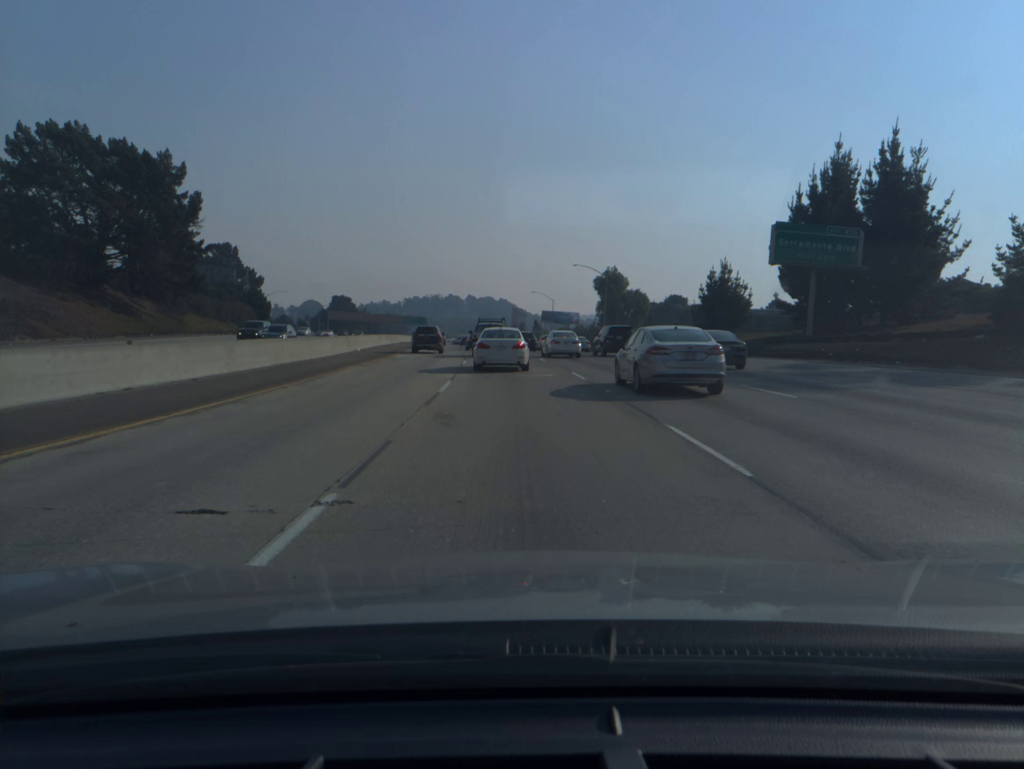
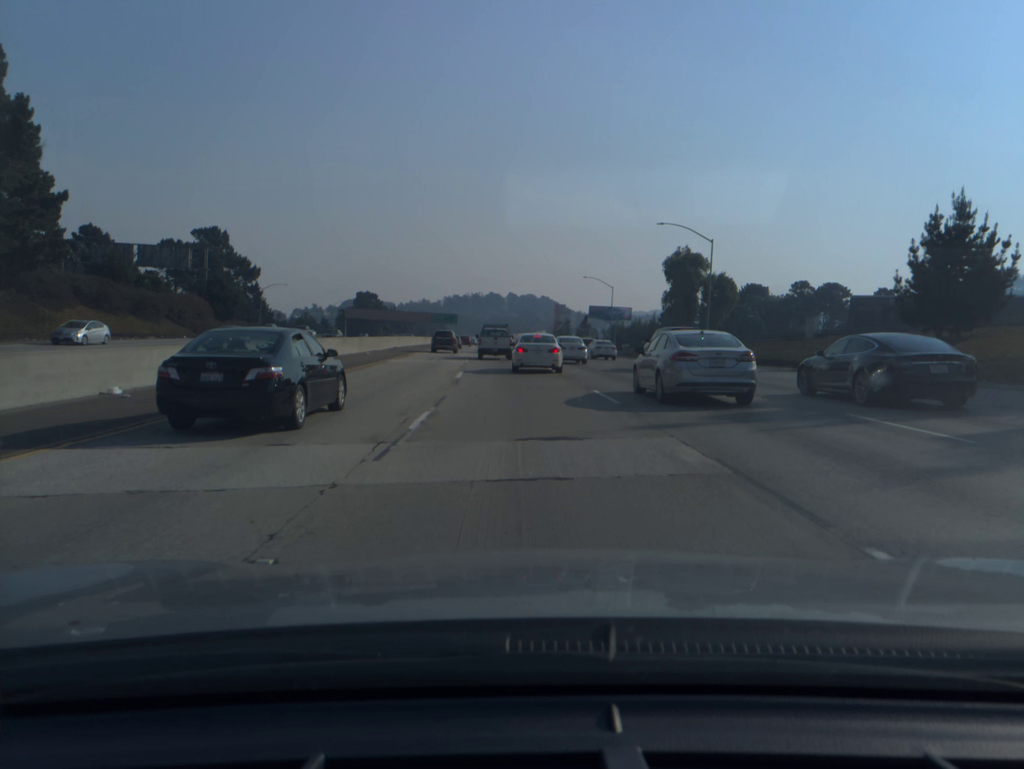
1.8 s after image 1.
(-1.0, +35.6) m; -3°
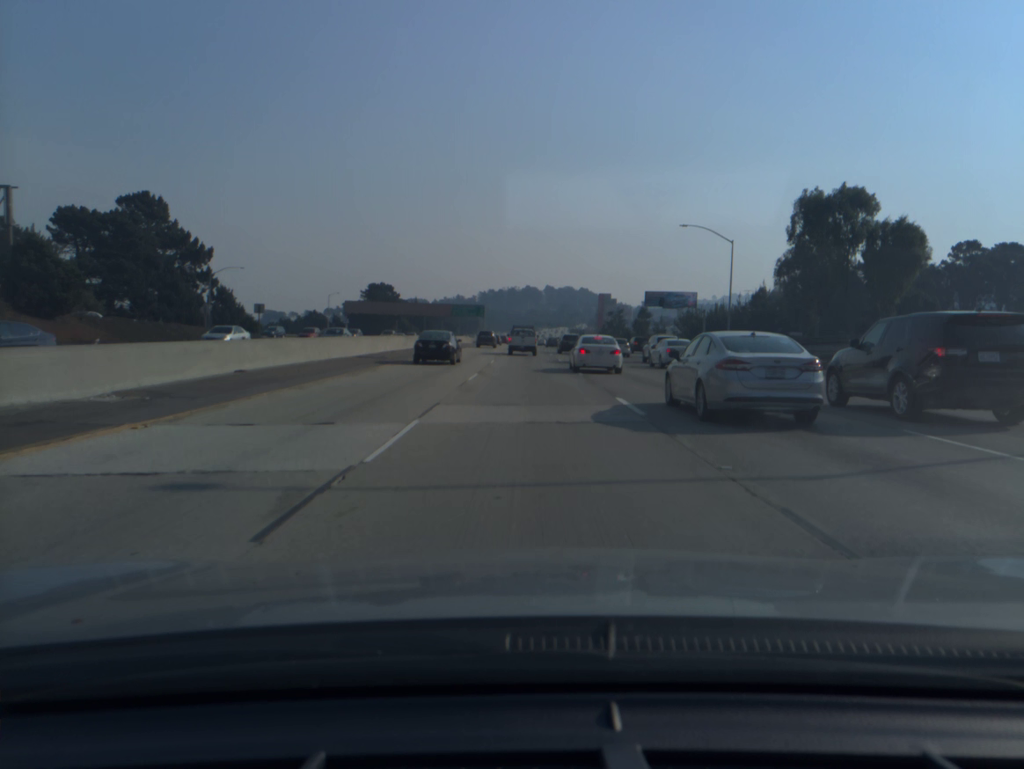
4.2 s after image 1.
(-1.3, +45.7) m; -3°
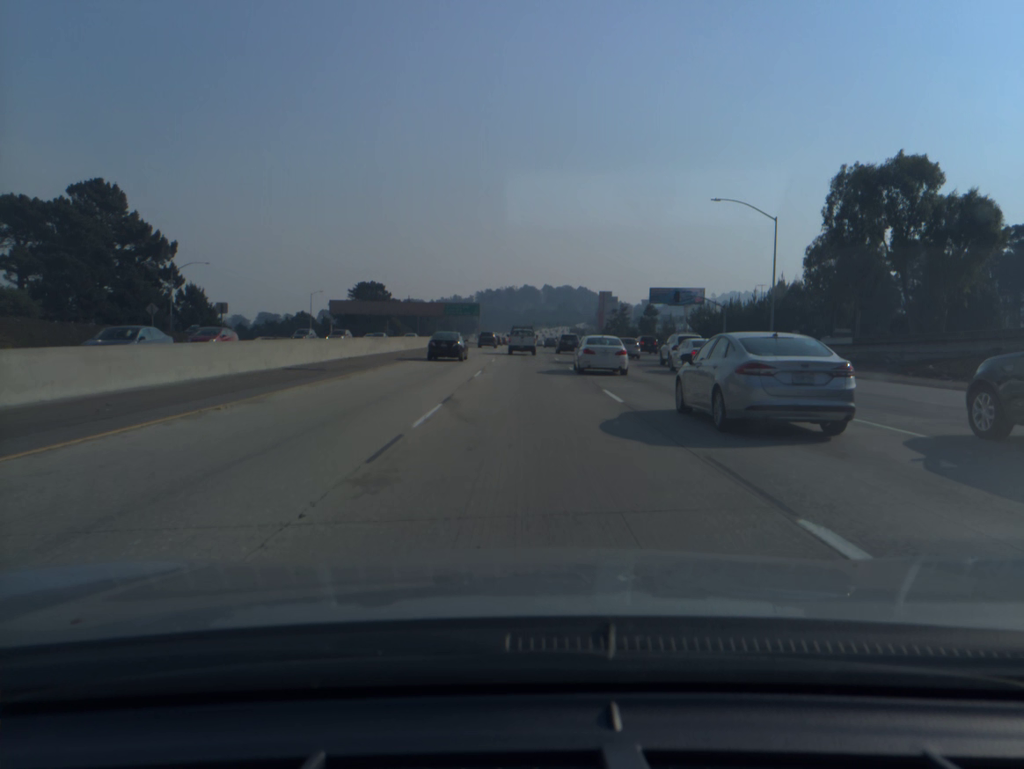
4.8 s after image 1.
(0.0, +11.6) m; 0°
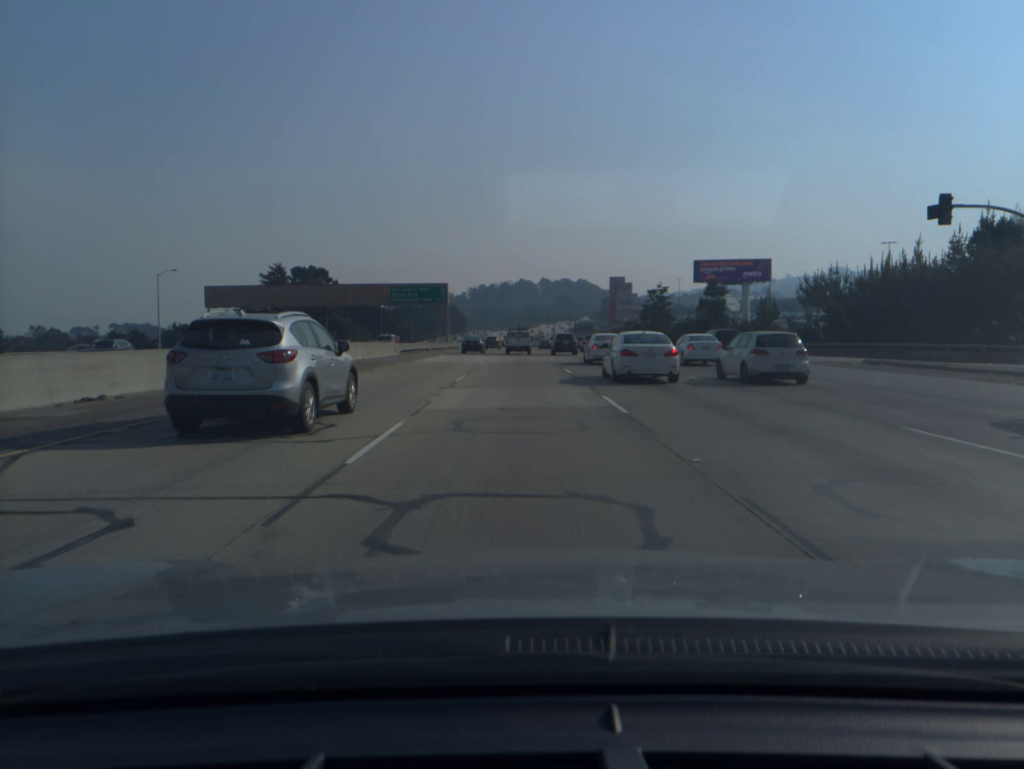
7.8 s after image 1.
(+0.2, +61.3) m; 0°
